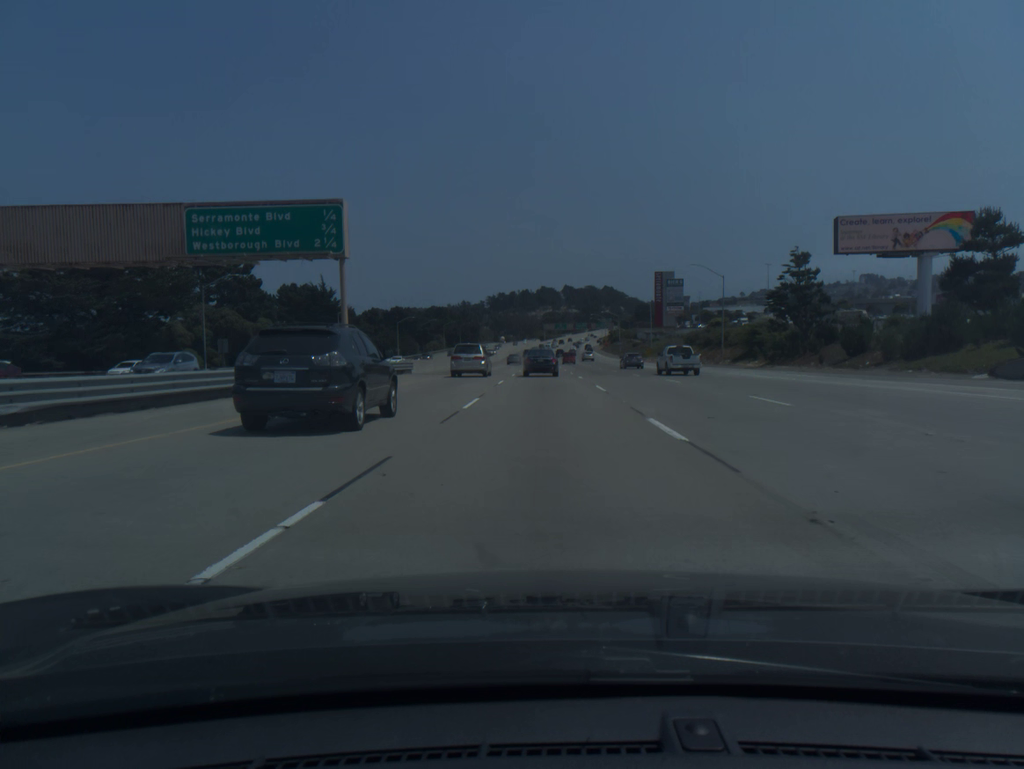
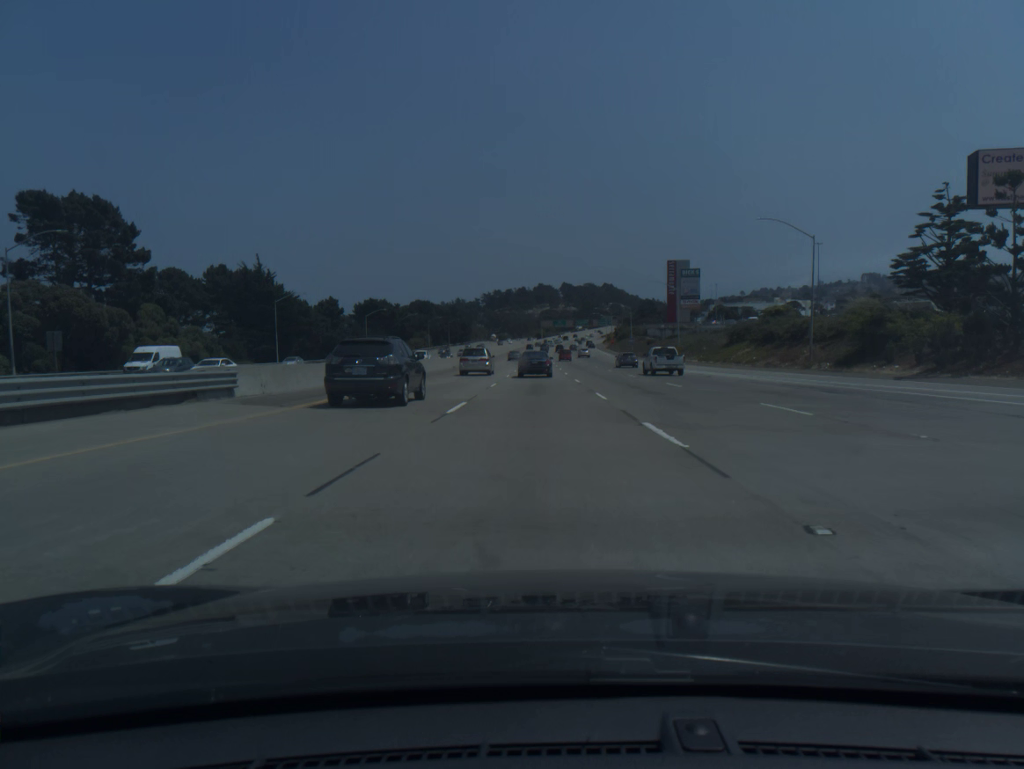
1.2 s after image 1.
(+0.1, +30.0) m; 0°
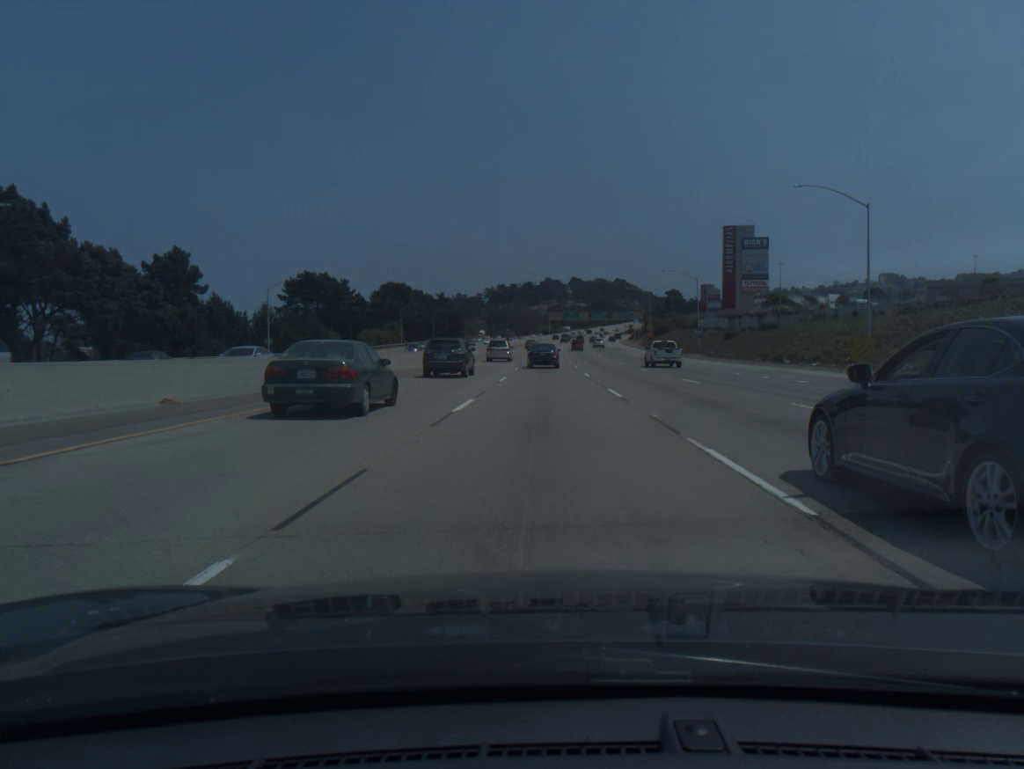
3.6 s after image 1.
(-0.5, +59.8) m; -1°
